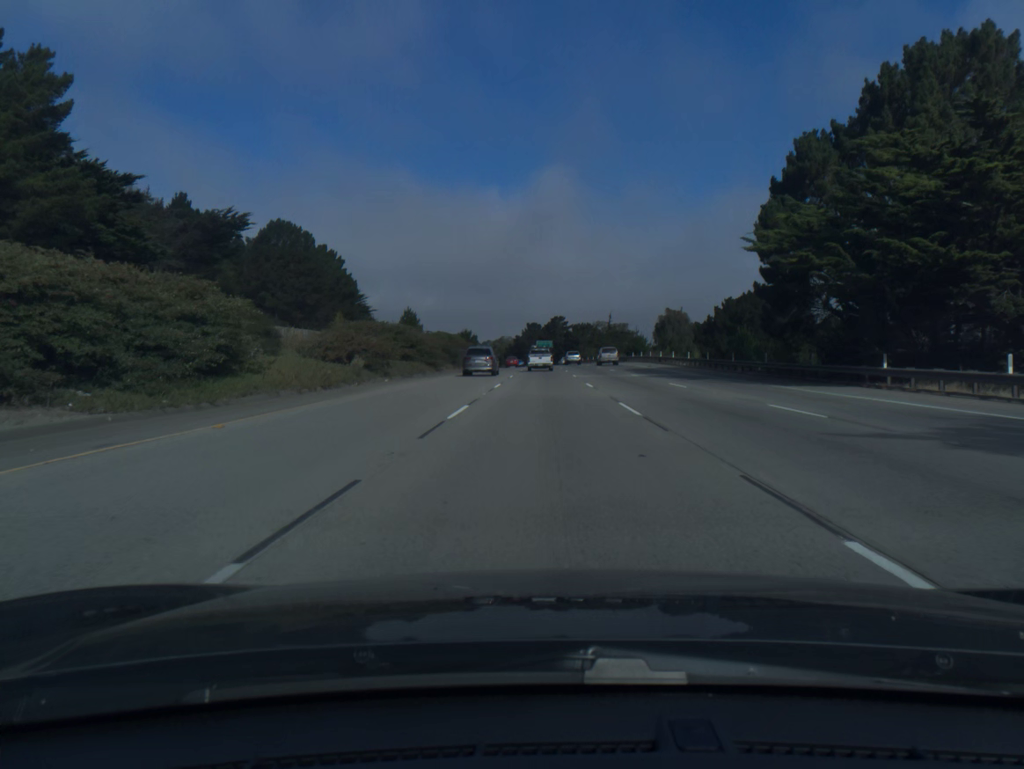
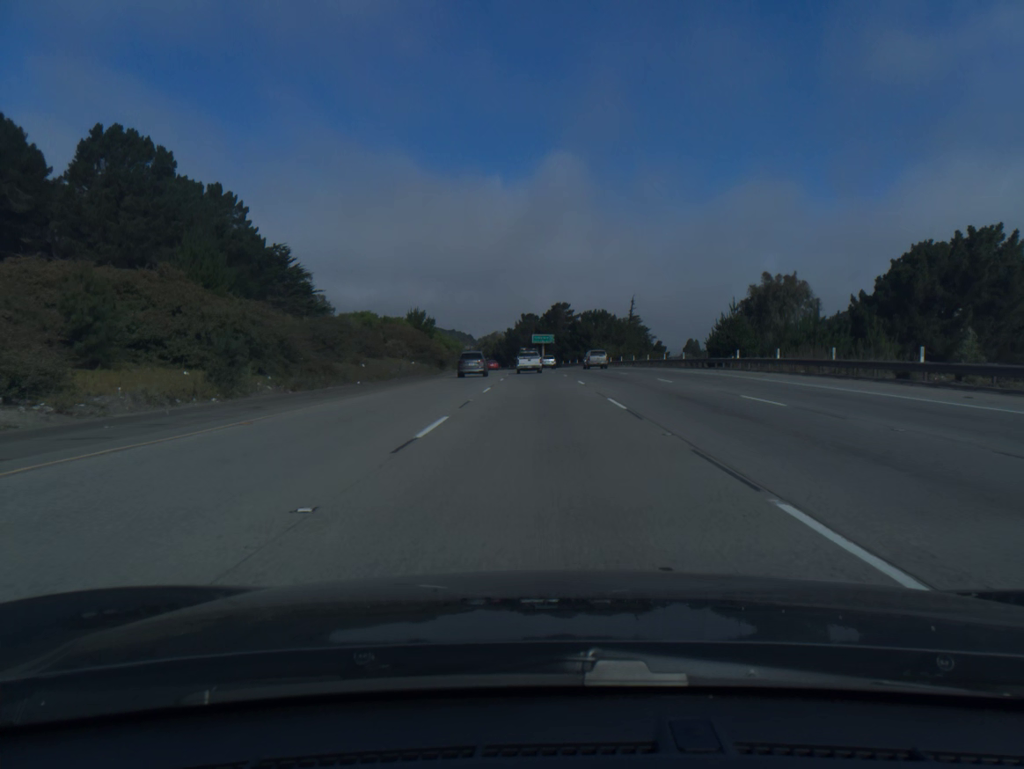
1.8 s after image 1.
(+0.1, +56.7) m; 0°
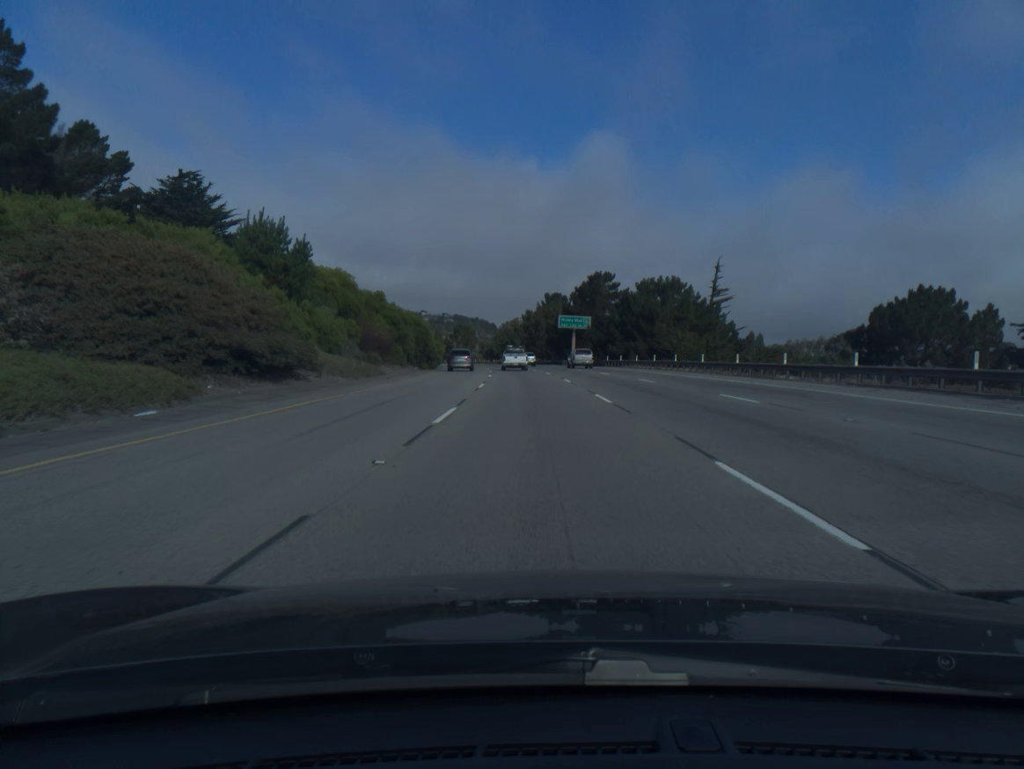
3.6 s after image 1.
(-0.6, +56.5) m; -2°
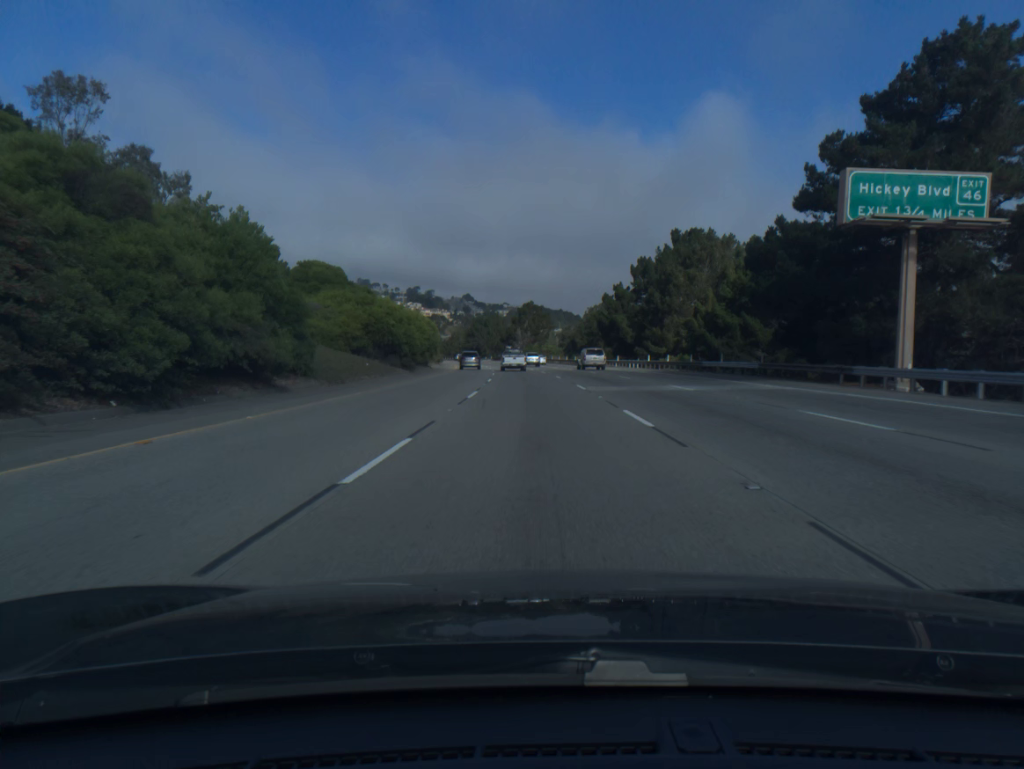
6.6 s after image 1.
(-4.7, +93.9) m; -6°
